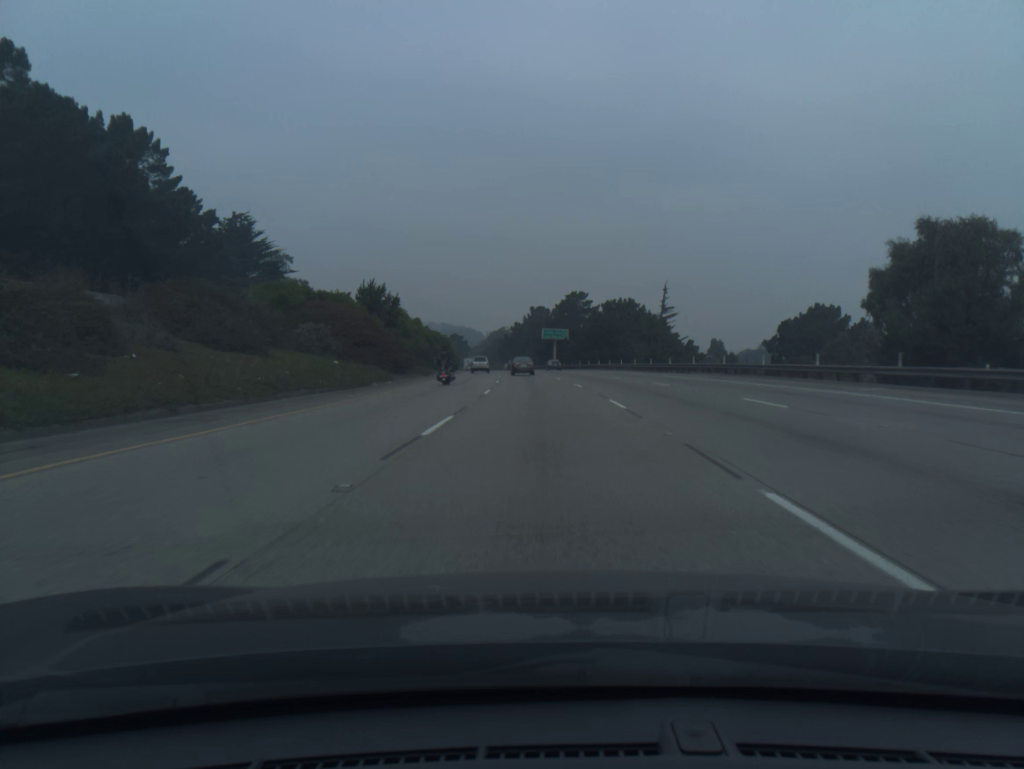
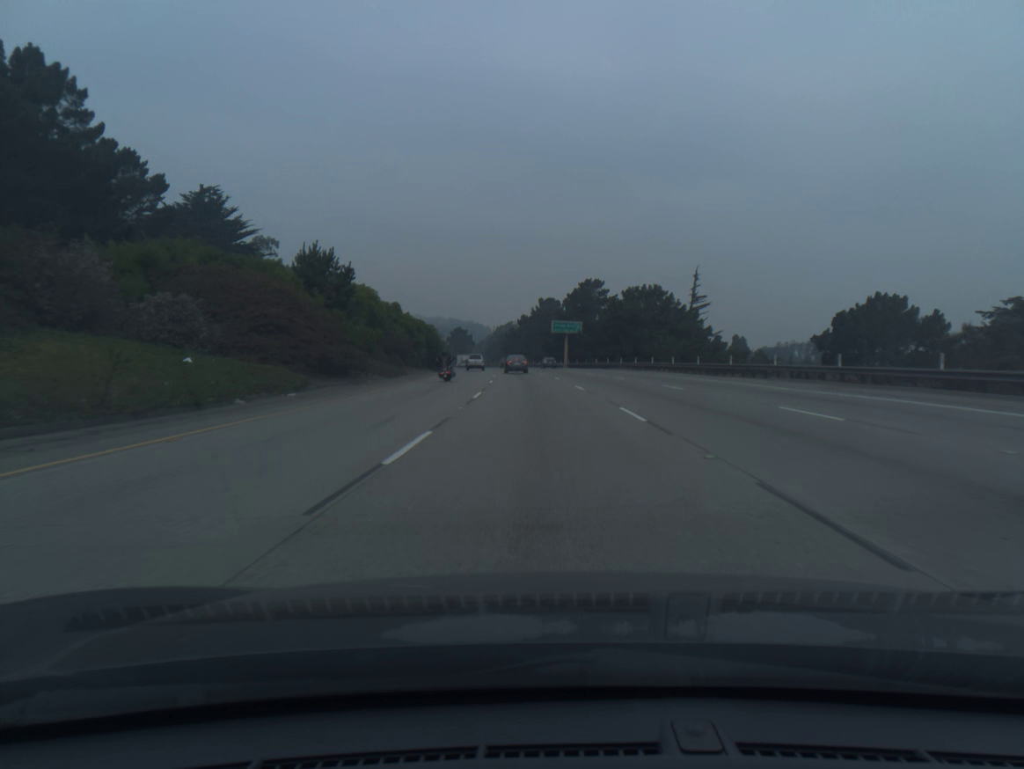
(-0.1, +17.9) m; -1°
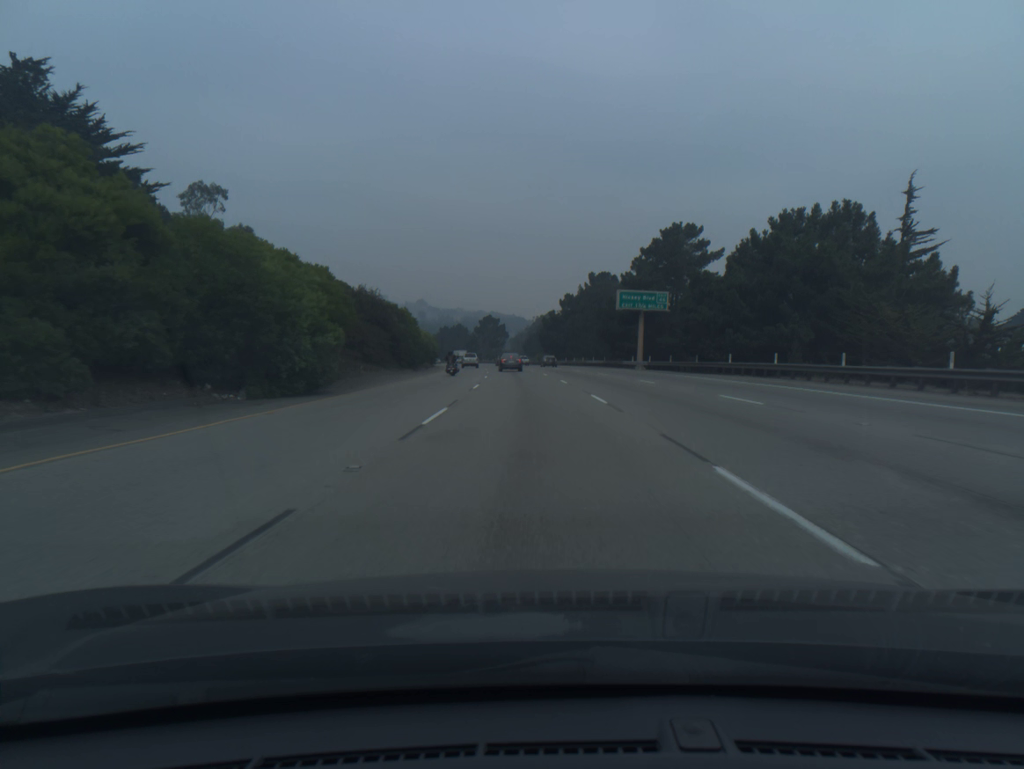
(-1.3, +53.9) m; -3°
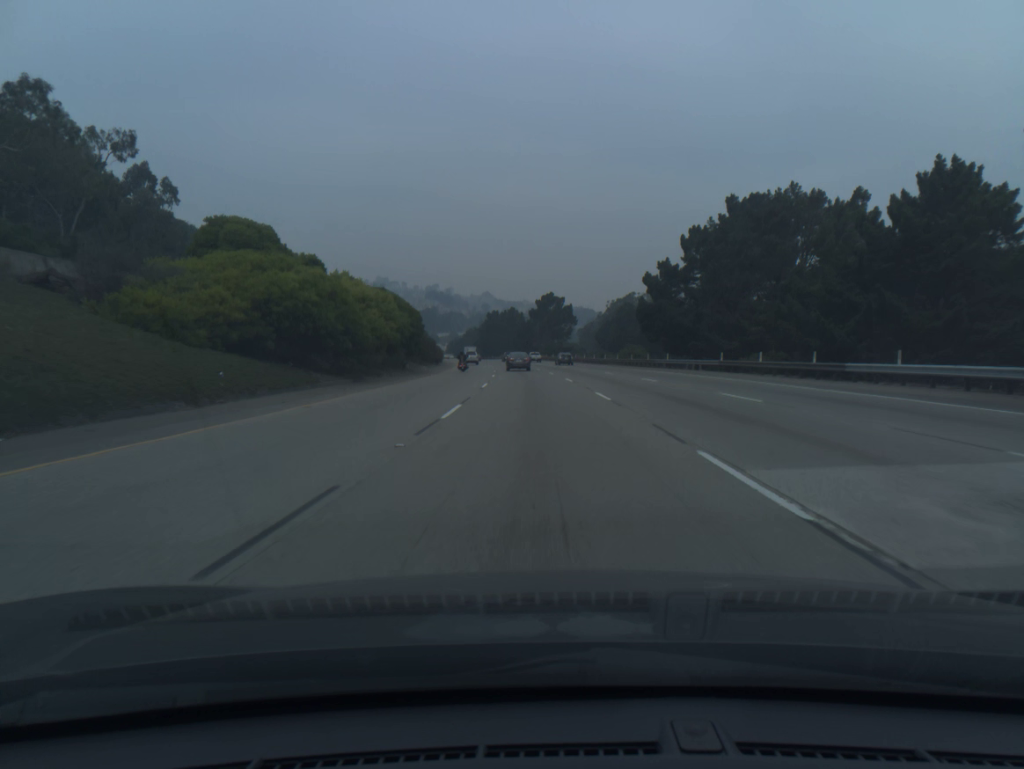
(-3.1, +71.6) m; -5°
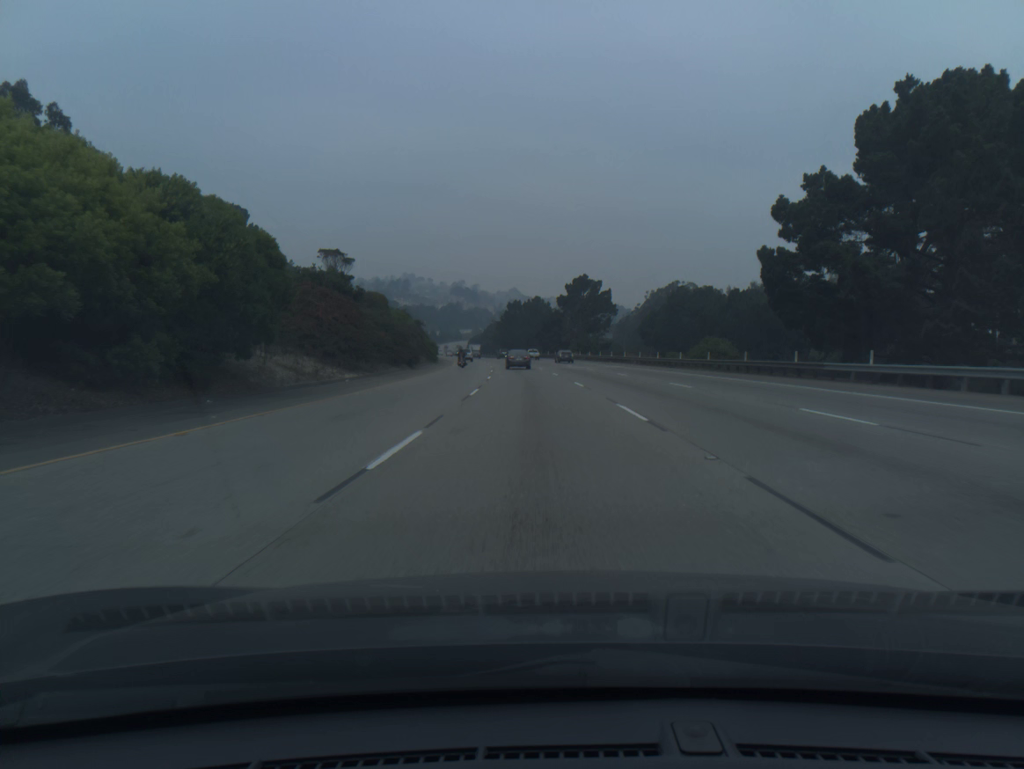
(-0.6, +35.6) m; -2°
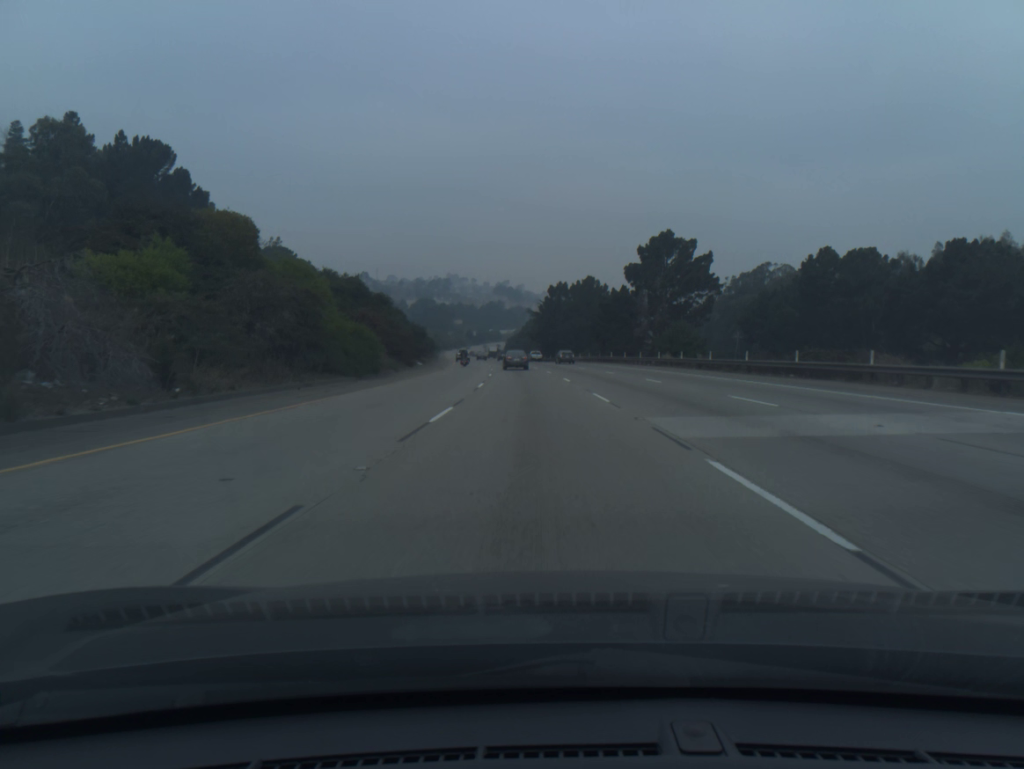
(-1.5, +53.0) m; -3°
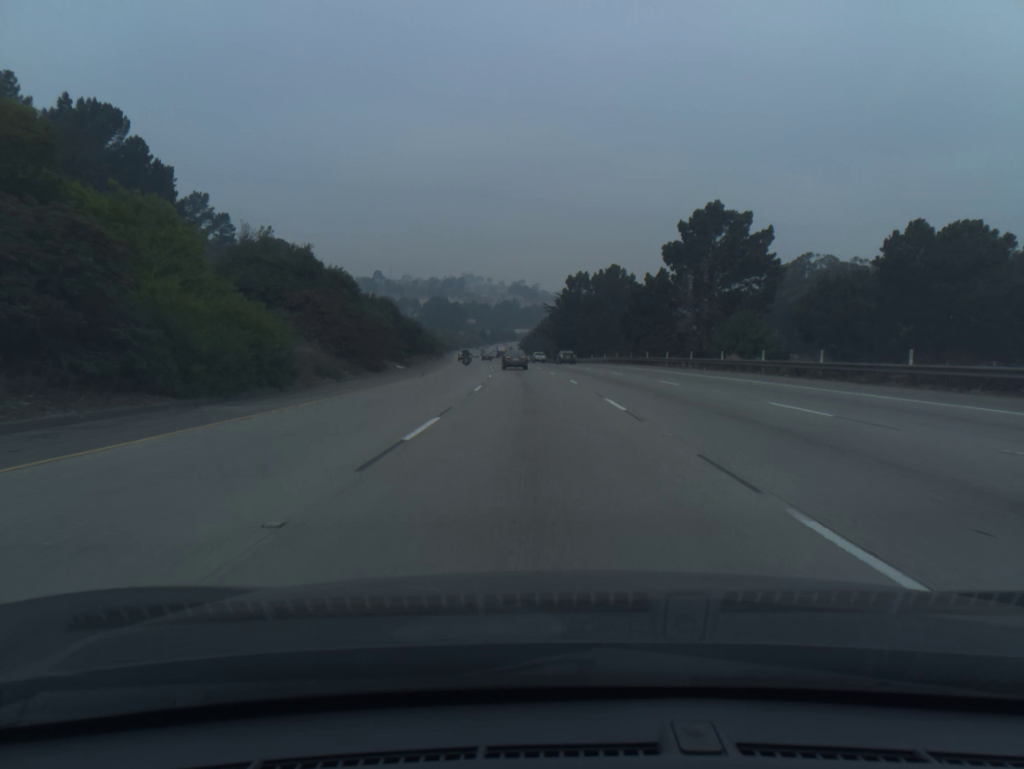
(-0.2, +17.6) m; -1°
